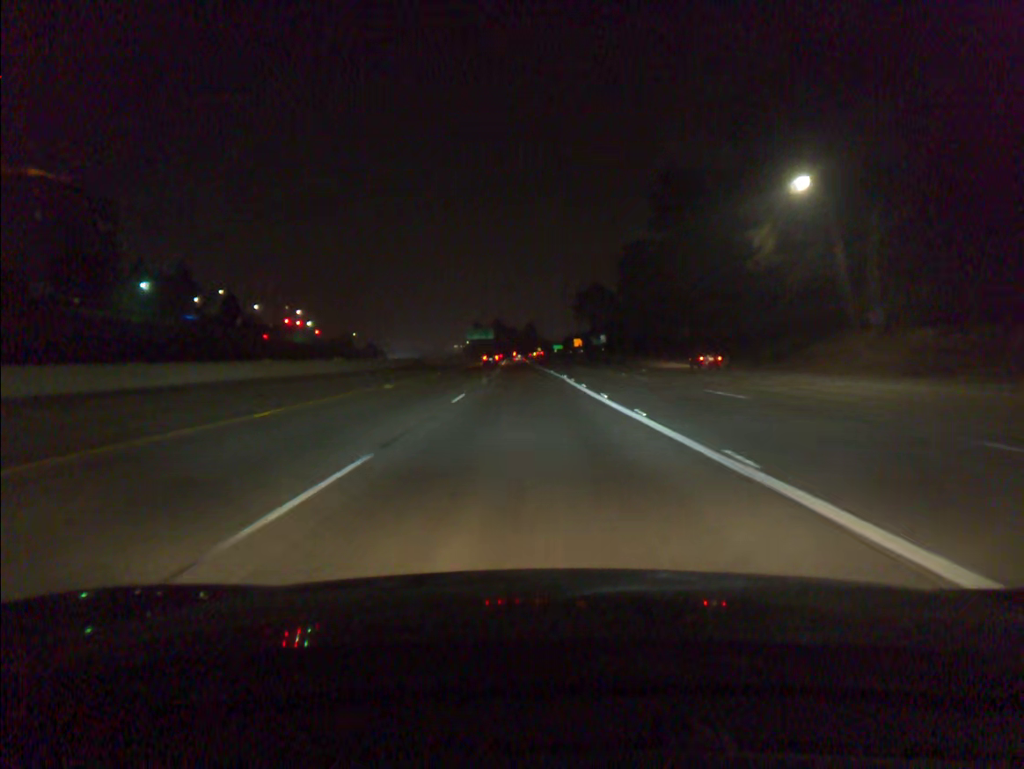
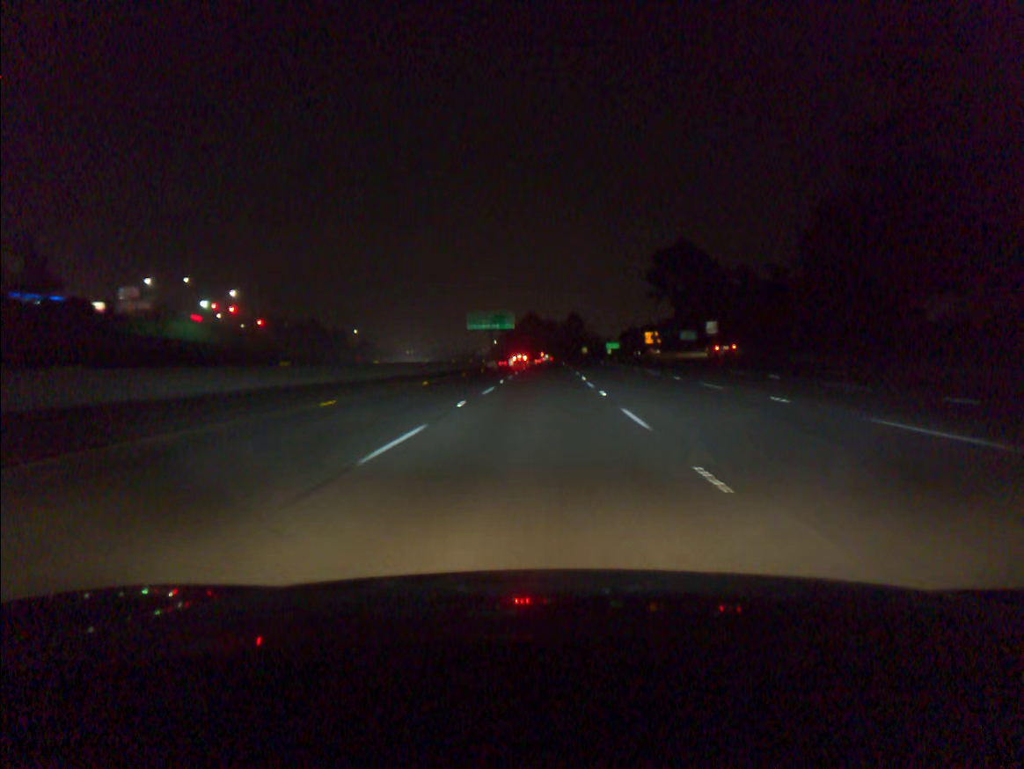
(-2.3, +84.0) m; -3°
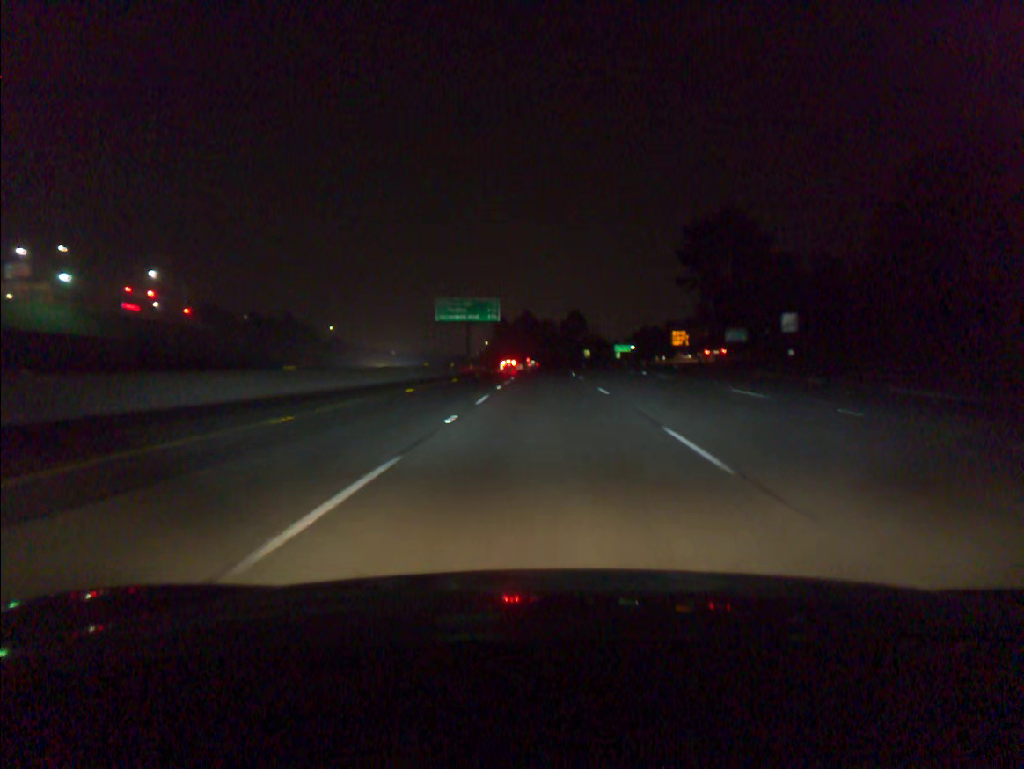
(0.0, +33.5) m; 0°
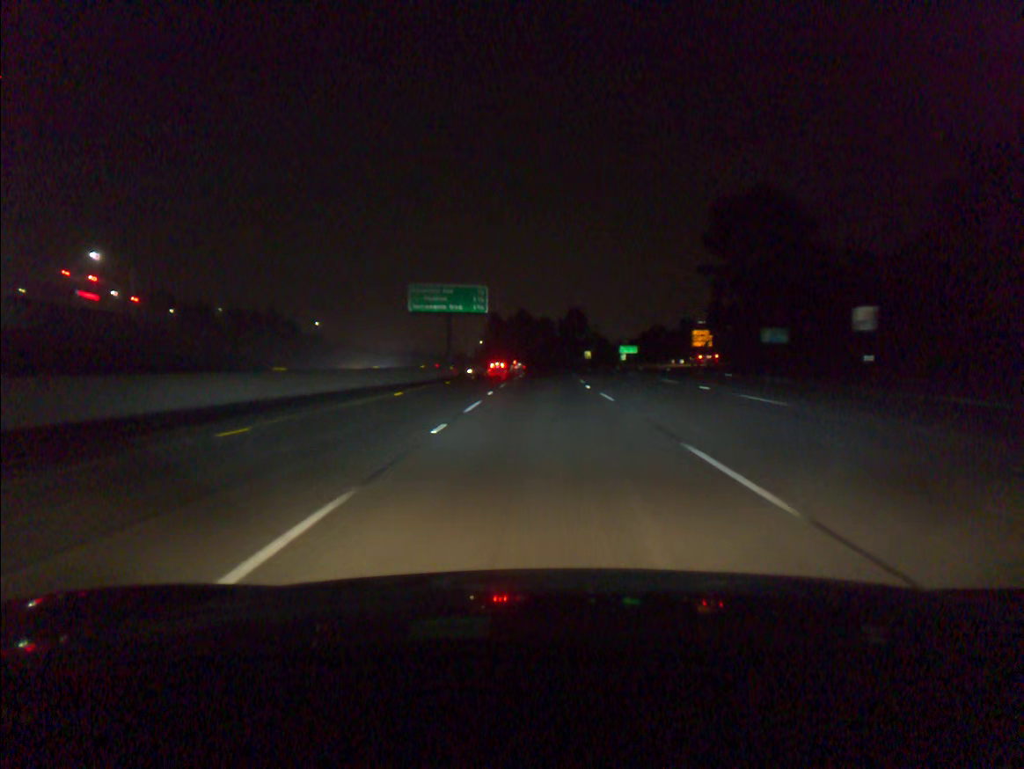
(0.0, +16.7) m; 0°
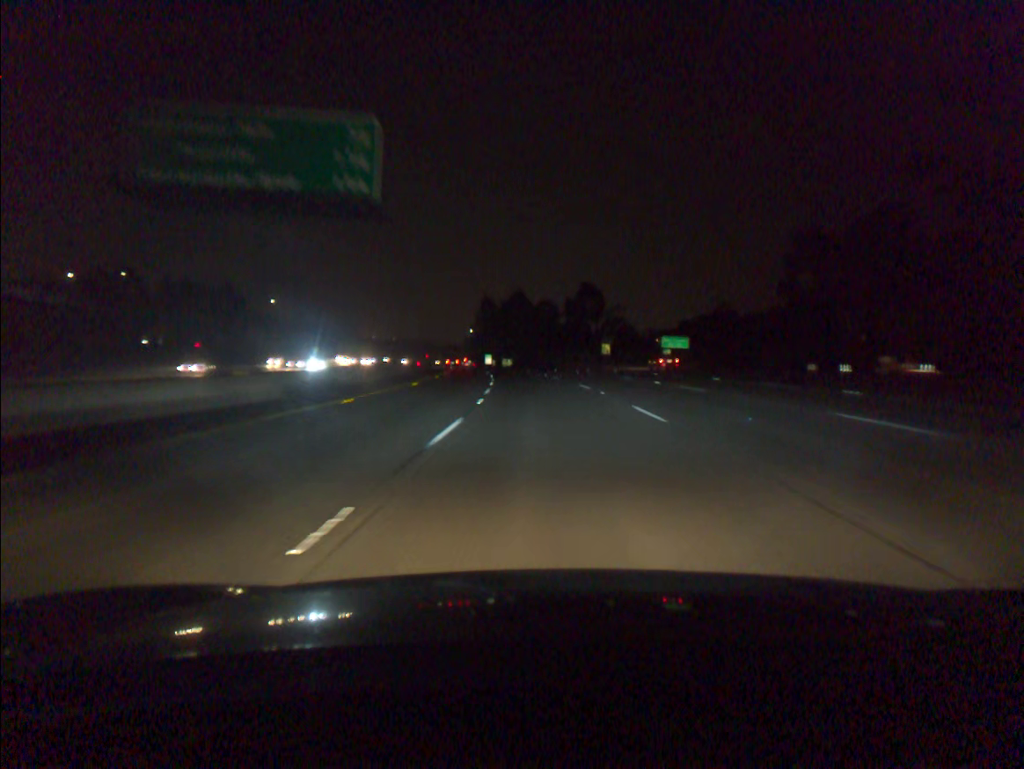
(+0.1, +50.2) m; 0°
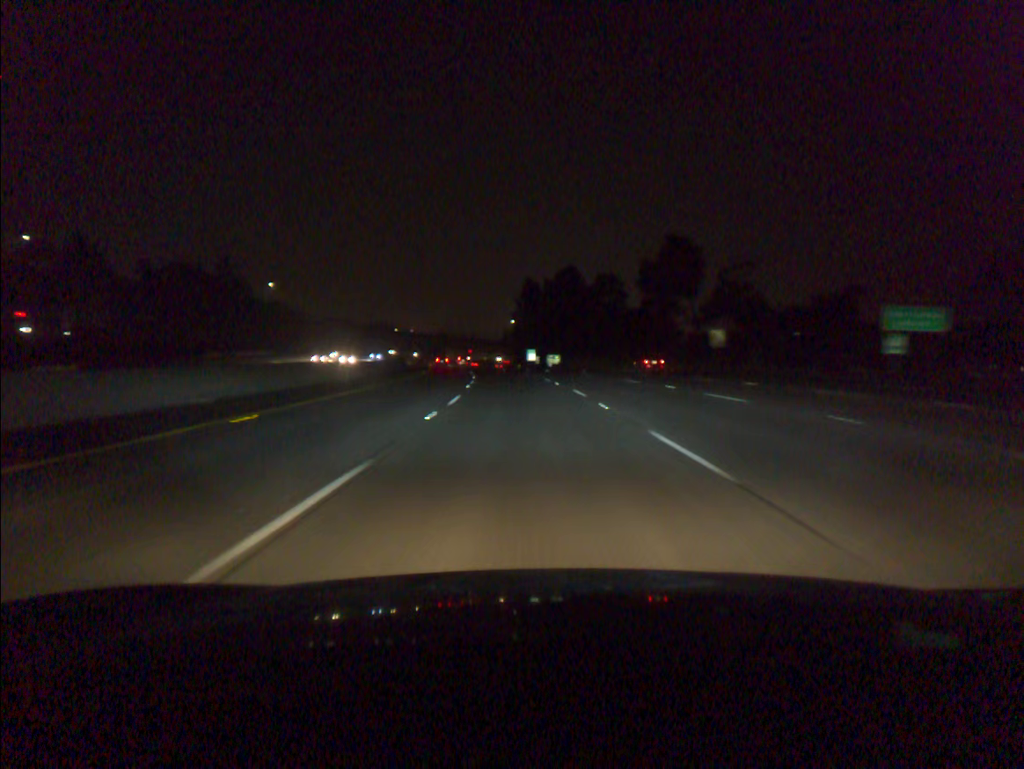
(-1.3, +50.2) m; -4°
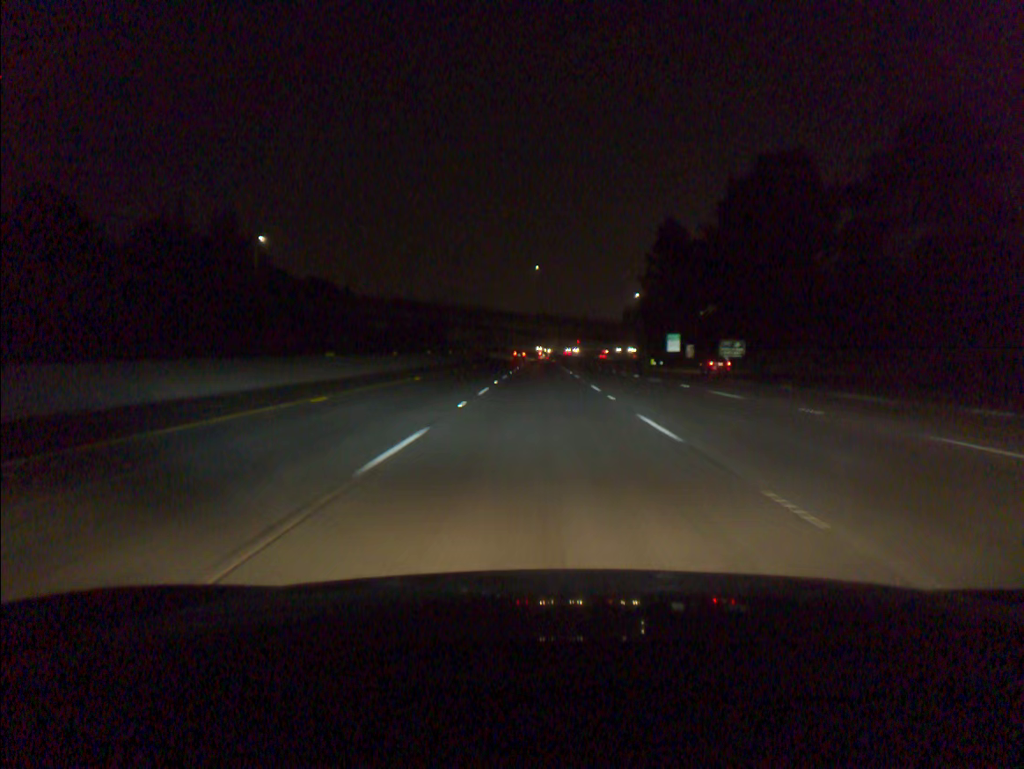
(-6.4, +84.1) m; -8°
